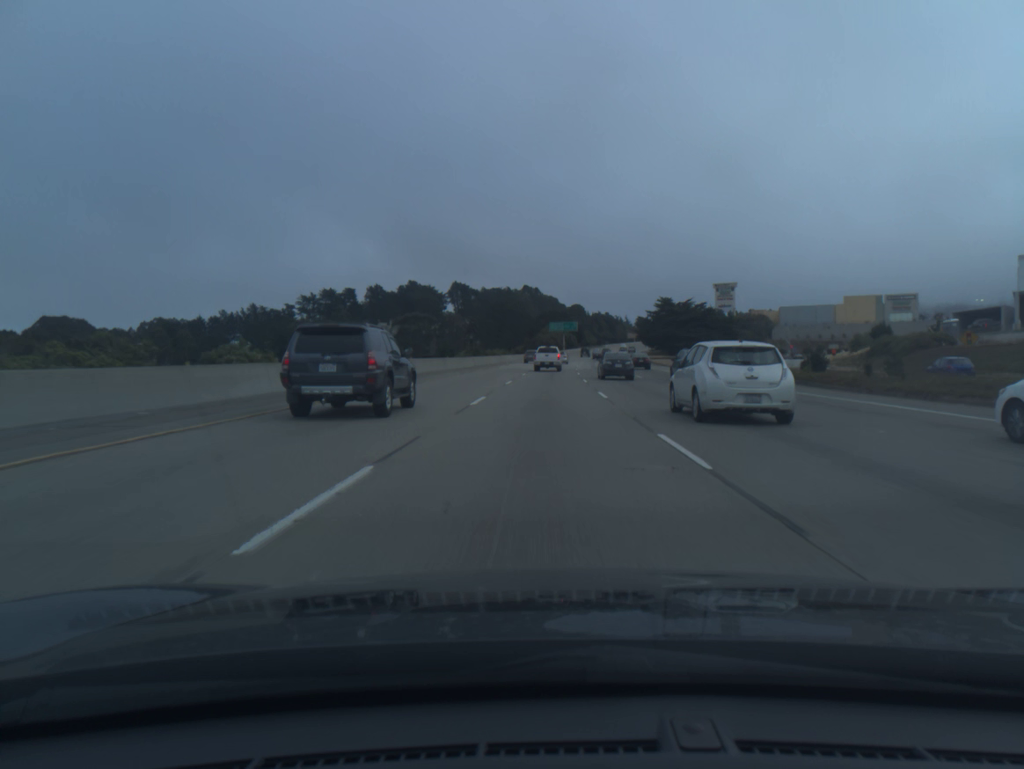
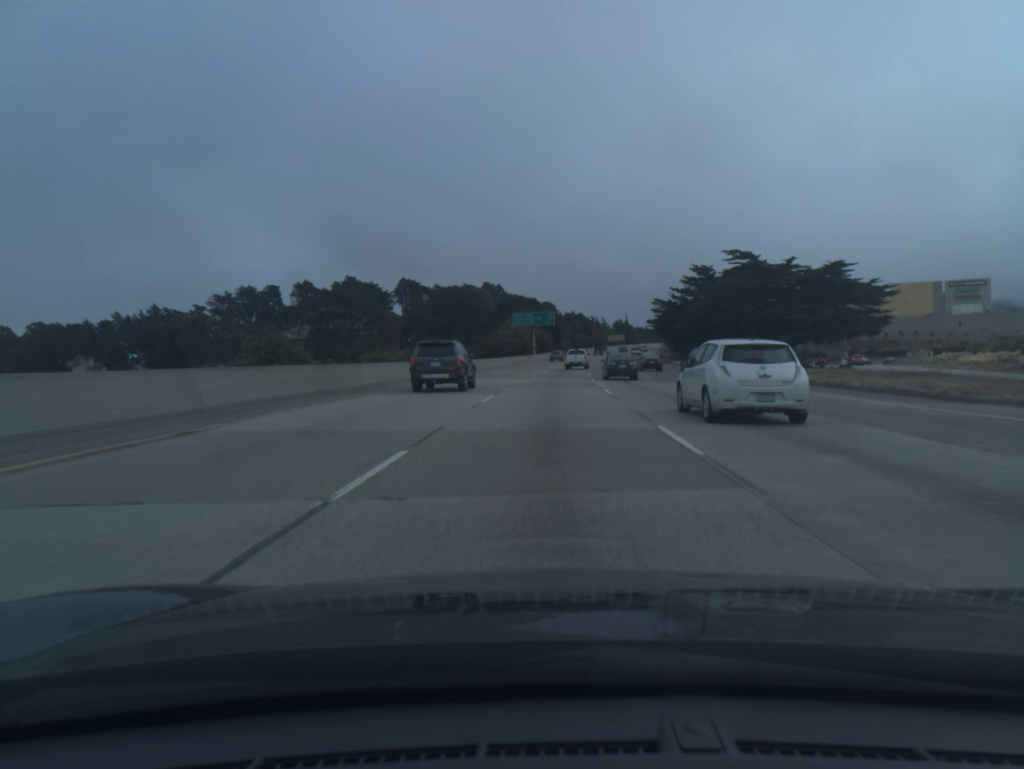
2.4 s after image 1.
(+1.2, +71.7) m; +2°
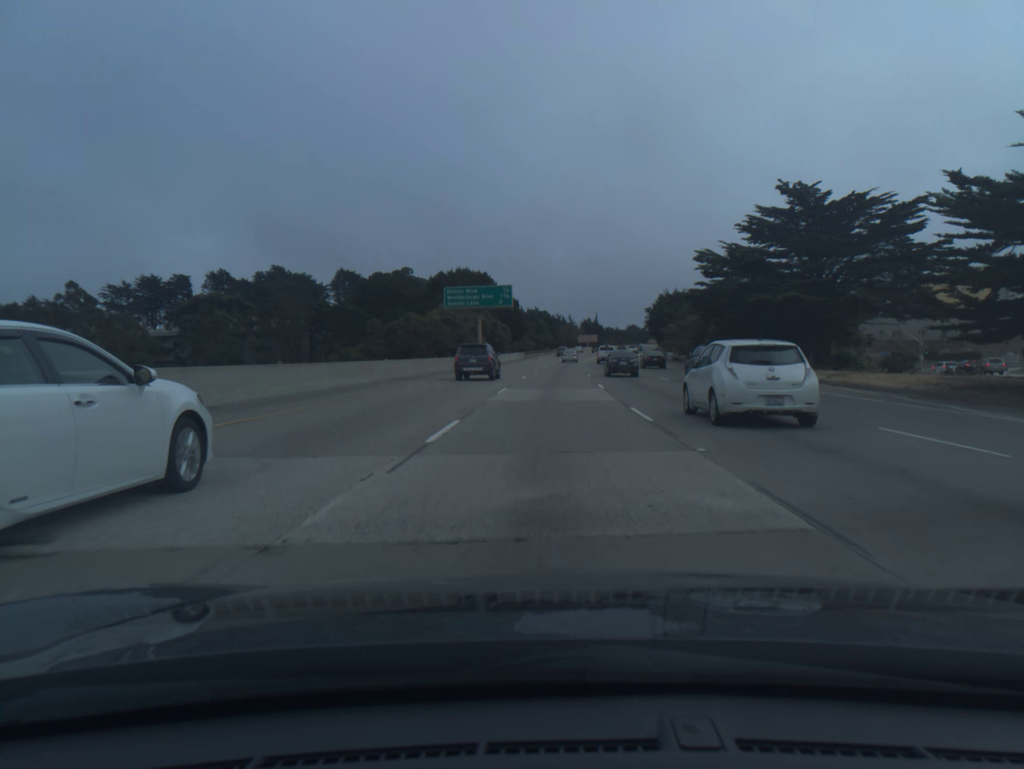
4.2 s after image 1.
(+1.2, +53.9) m; +3°
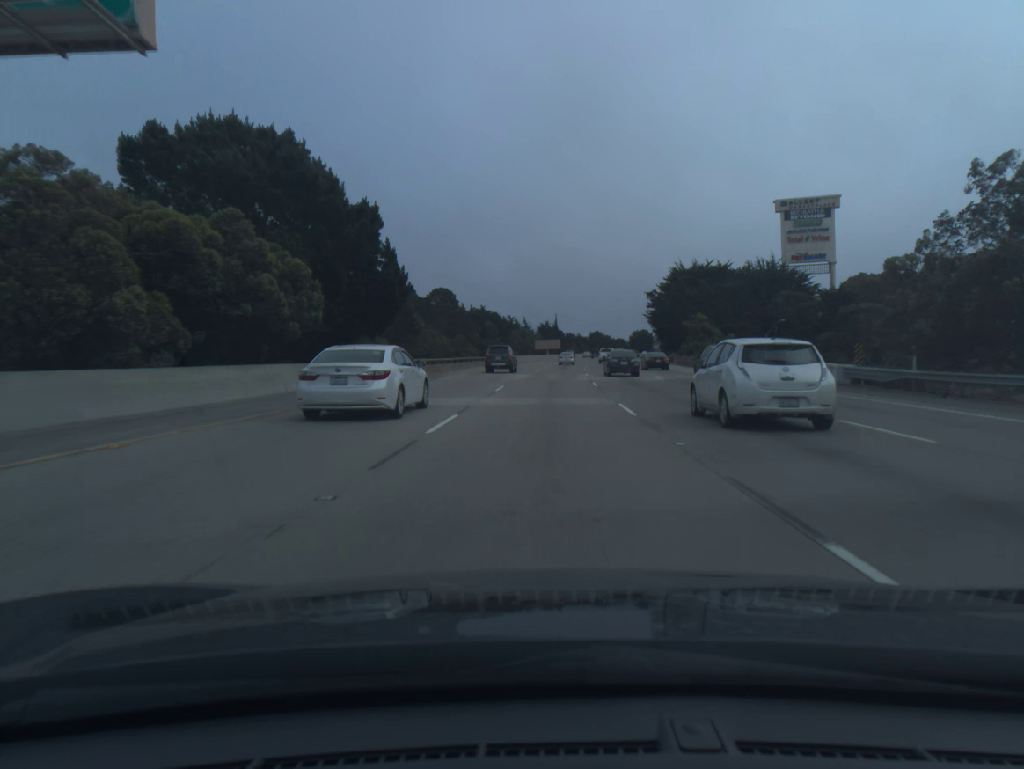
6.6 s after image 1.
(+2.2, +72.0) m; +3°
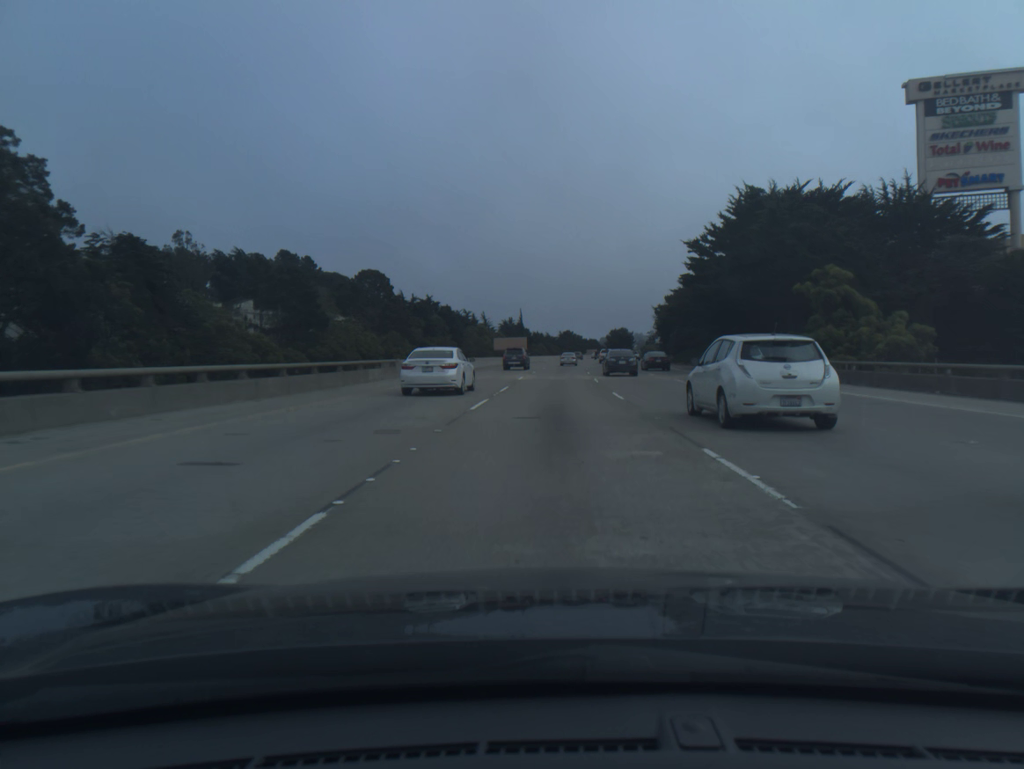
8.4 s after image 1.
(+1.0, +53.9) m; +2°
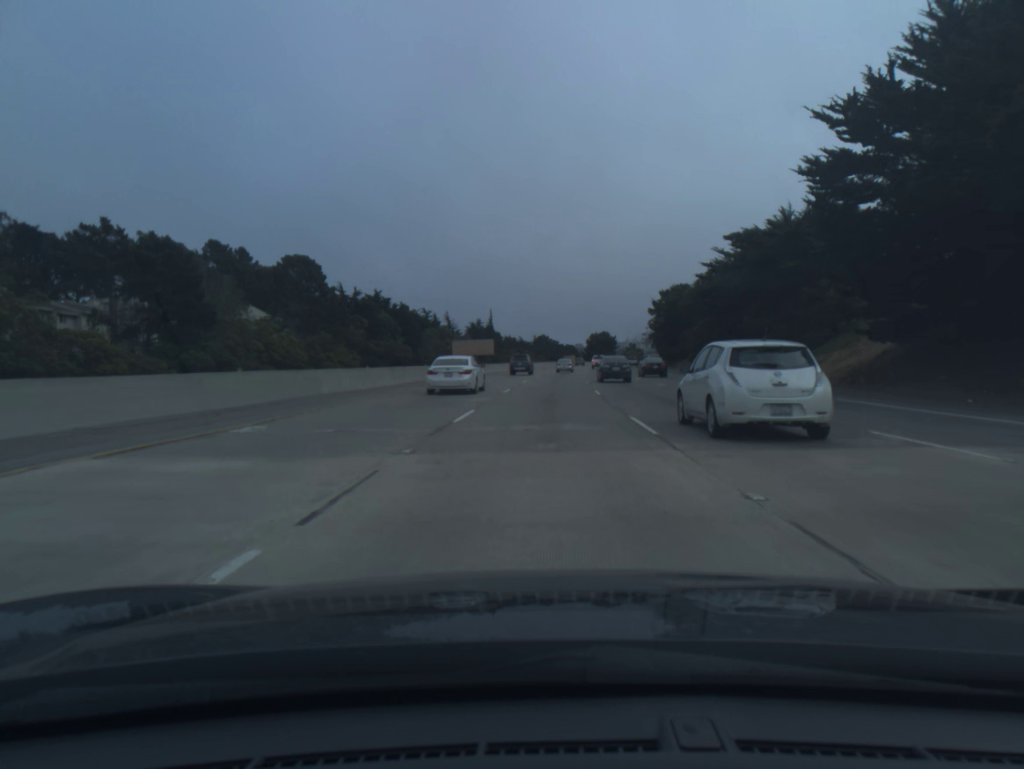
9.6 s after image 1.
(+0.7, +36.0) m; +2°
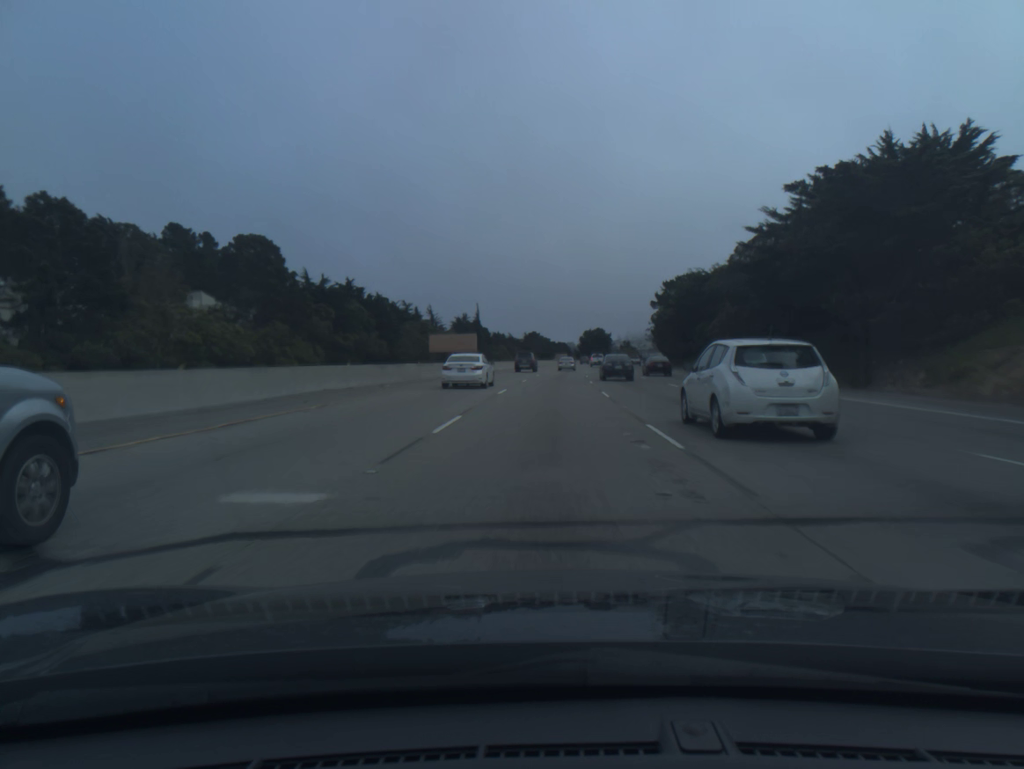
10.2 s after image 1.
(+0.1, +18.0) m; +1°
